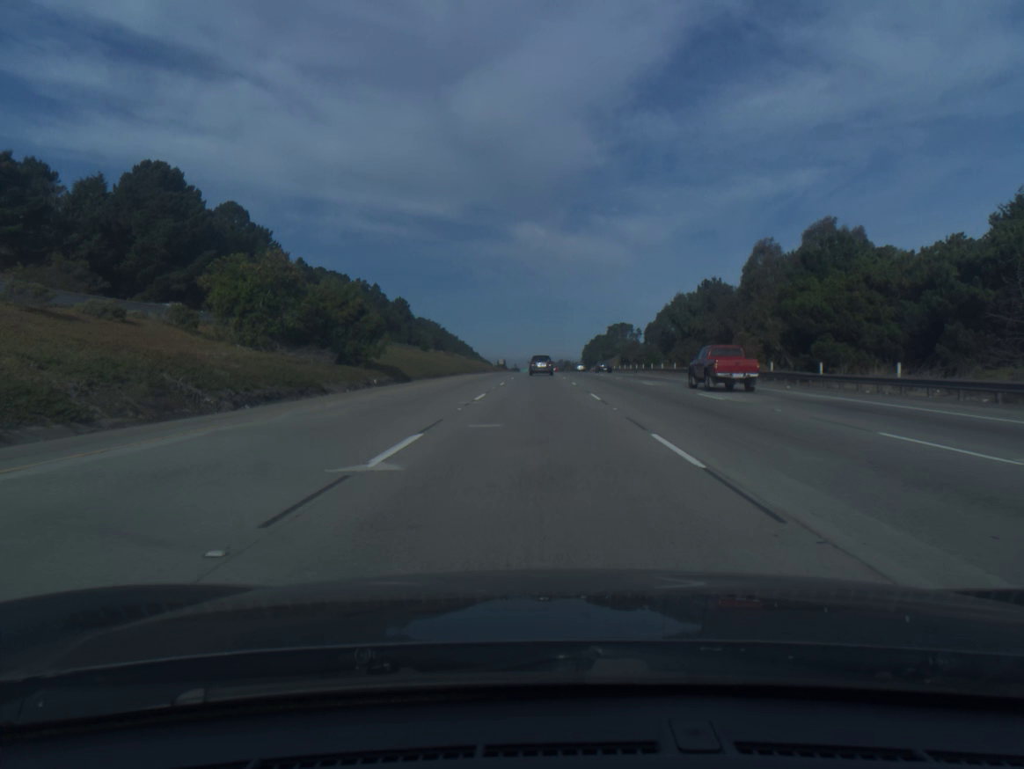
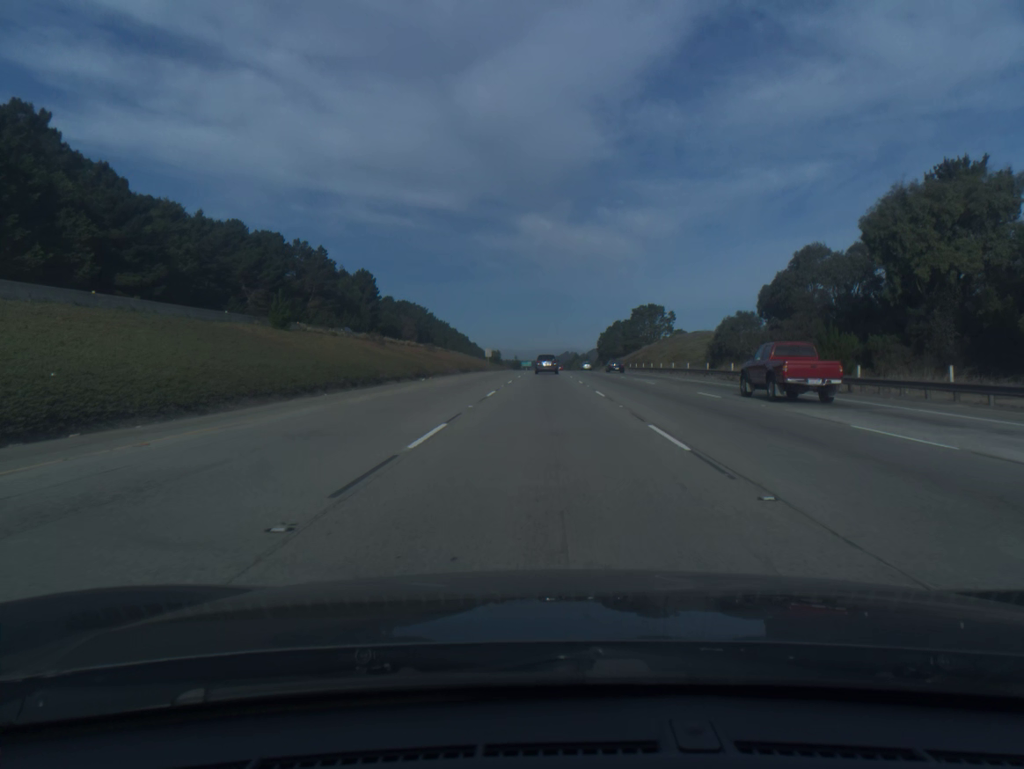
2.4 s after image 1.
(-0.2, +71.1) m; 0°
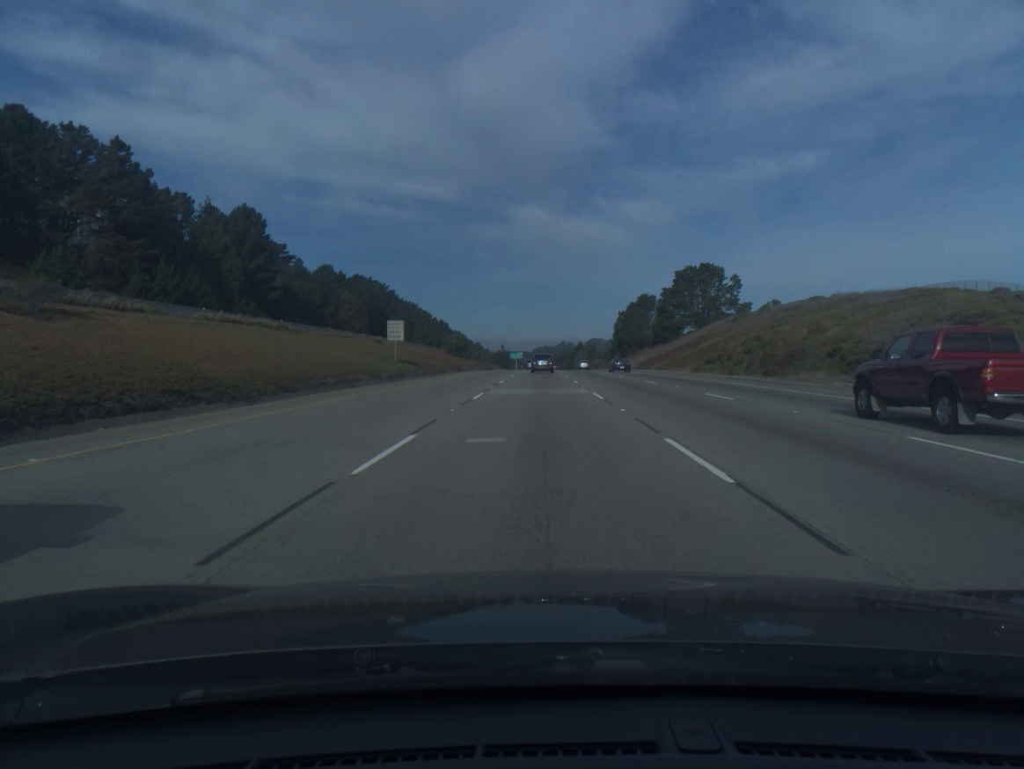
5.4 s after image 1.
(+0.5, +90.3) m; 0°
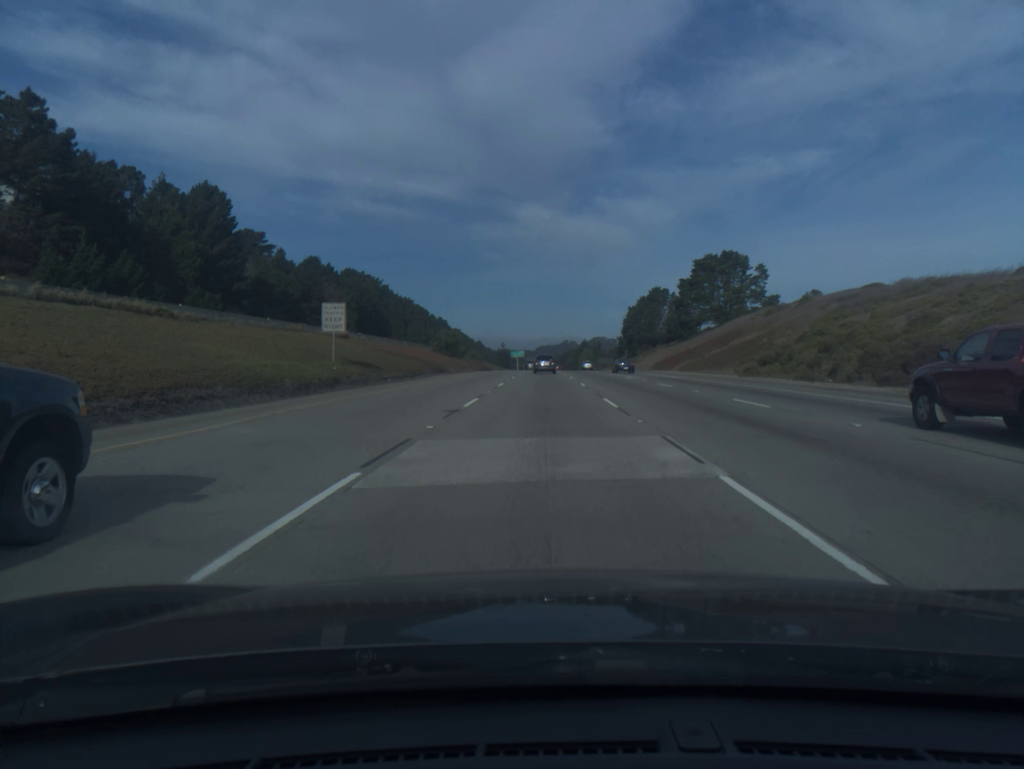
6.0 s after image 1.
(0.0, +18.2) m; 0°
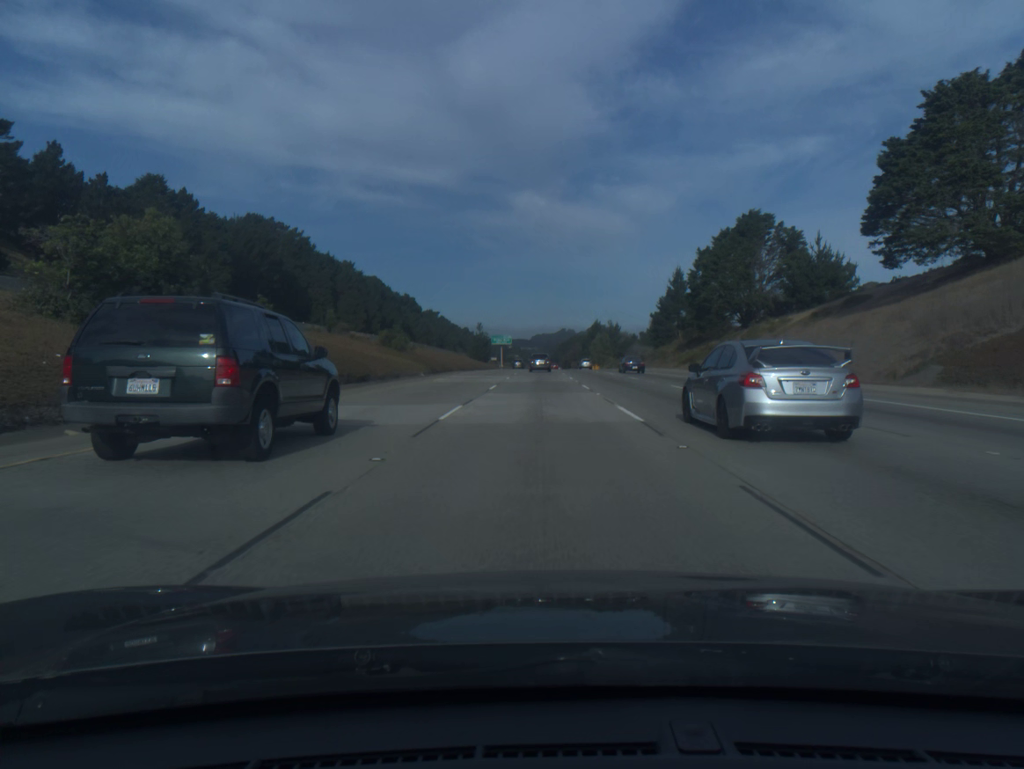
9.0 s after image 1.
(+0.2, +92.0) m; 0°
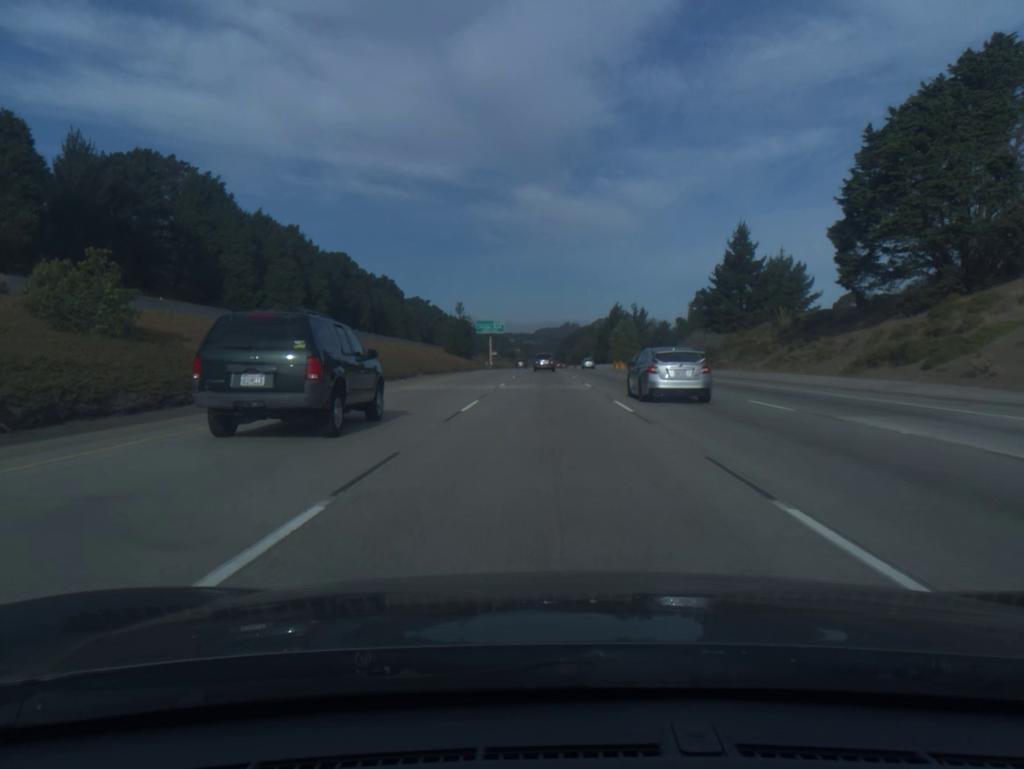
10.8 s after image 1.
(-0.2, +55.8) m; 0°
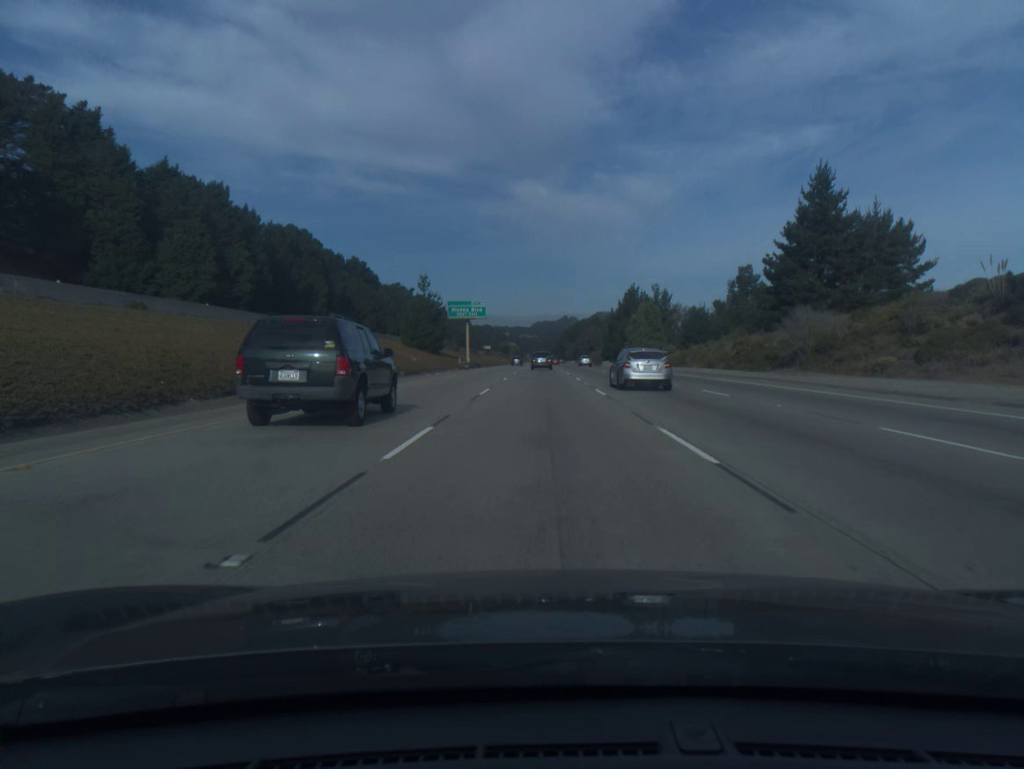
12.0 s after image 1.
(0.0, +37.5) m; 0°
